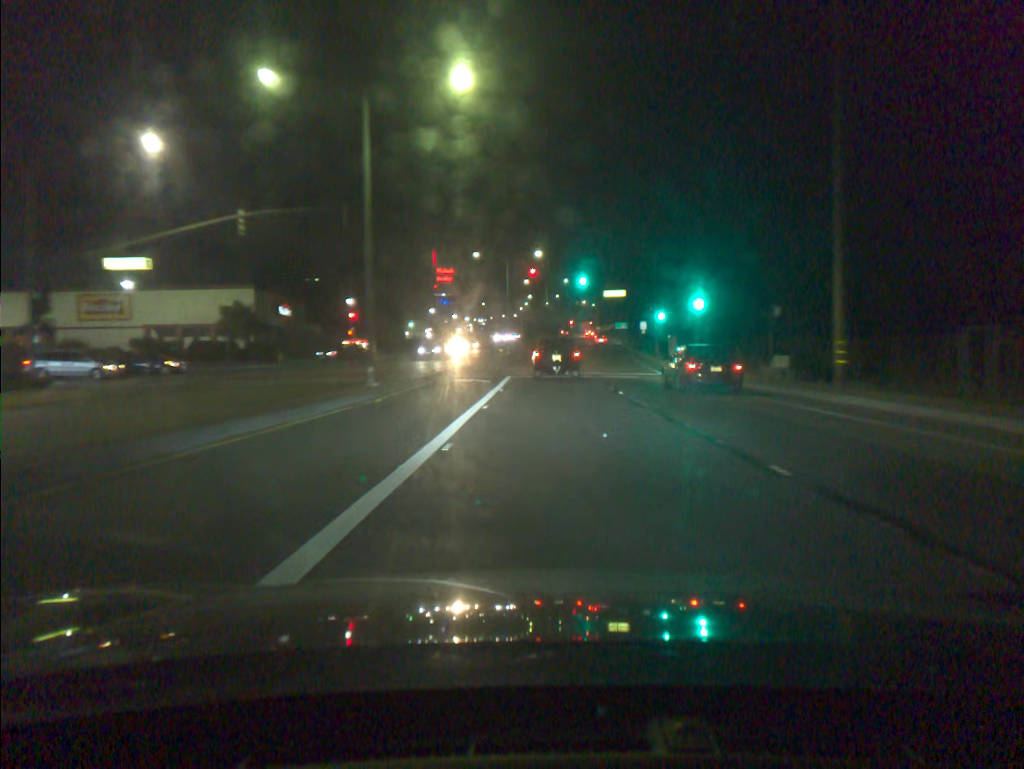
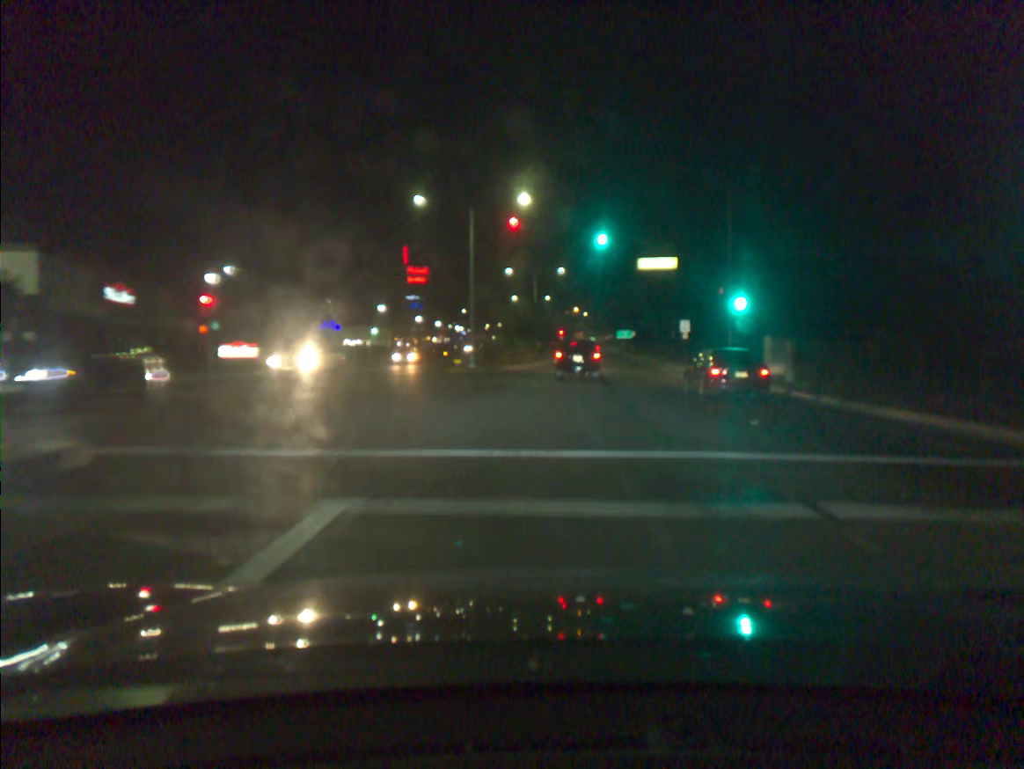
(+0.2, +29.6) m; +1°
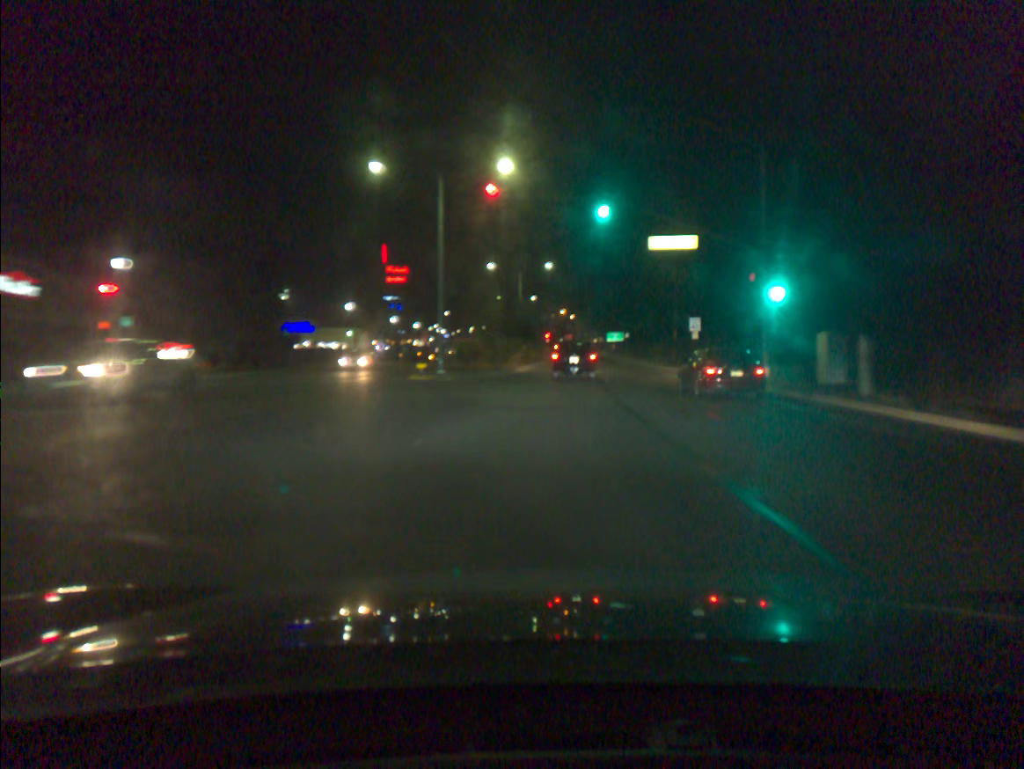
(+0.1, +8.0) m; +1°
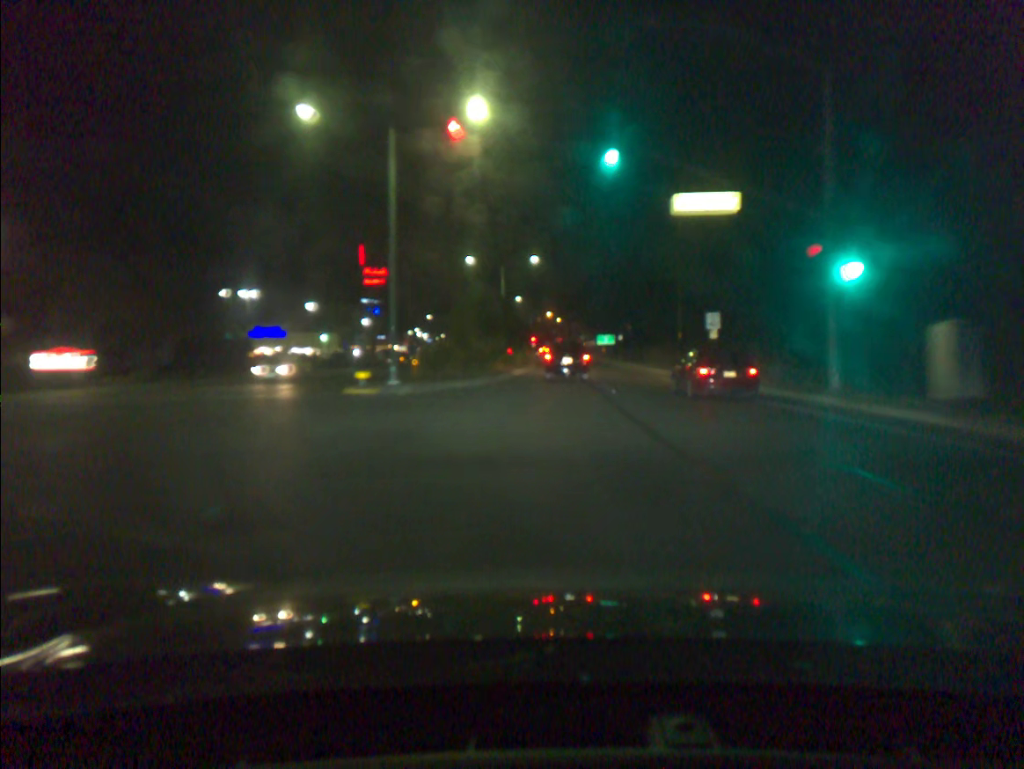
(+0.1, +8.5) m; +1°
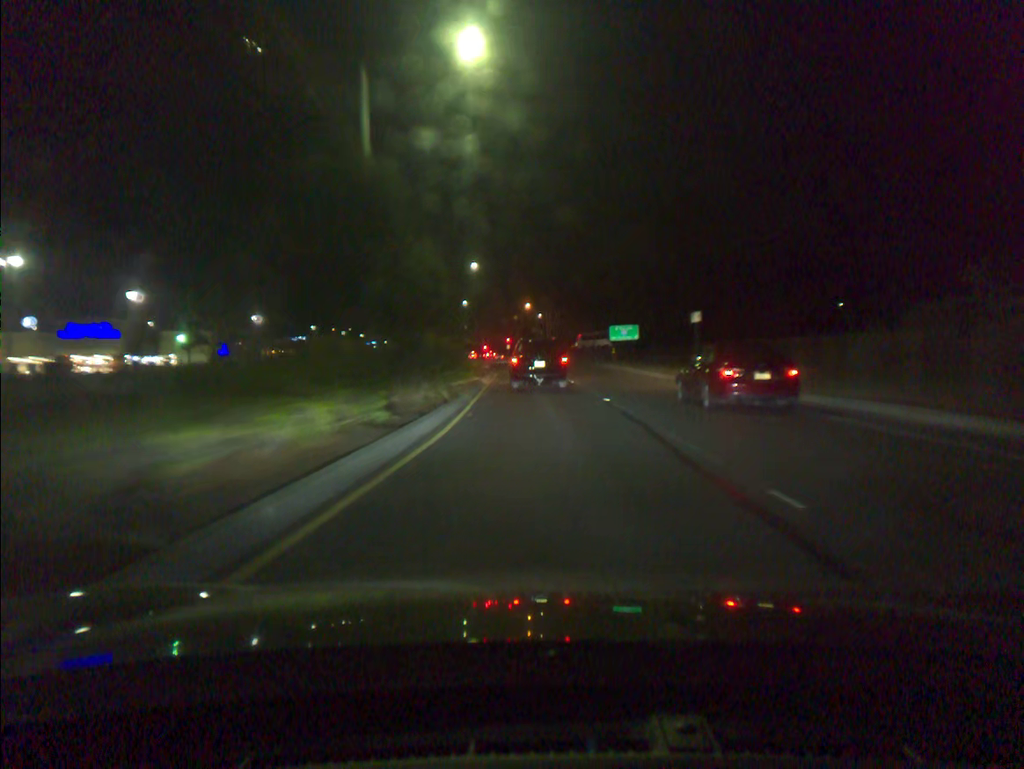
(+0.9, +48.6) m; +1°
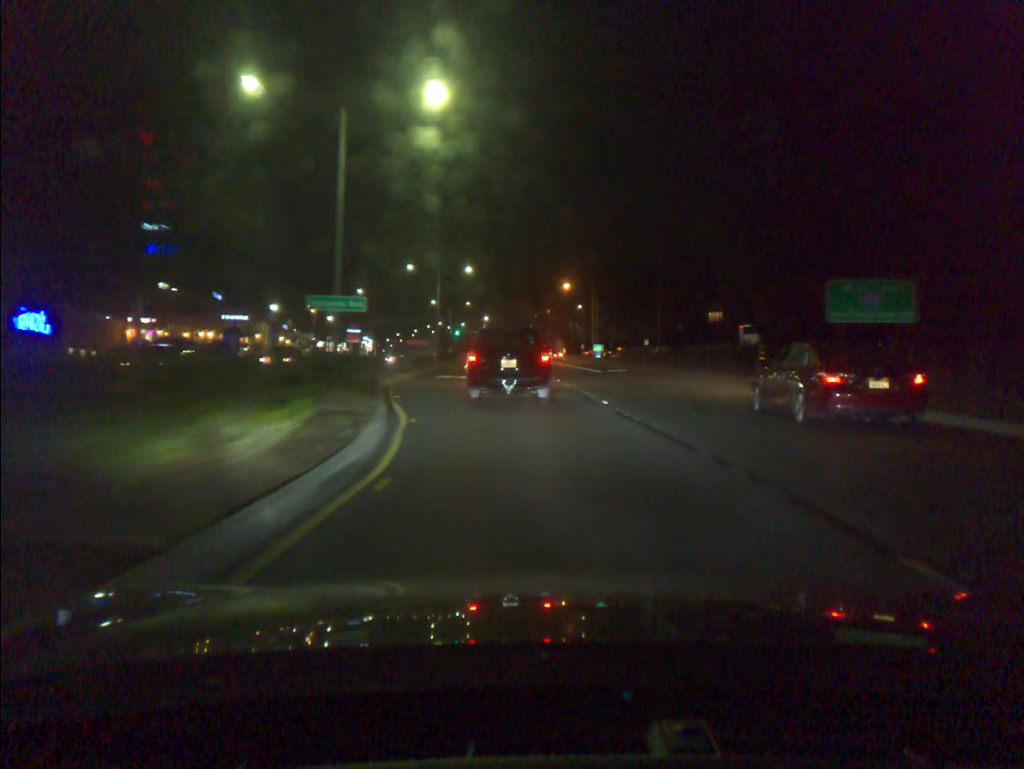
(-1.0, +45.9) m; -3°
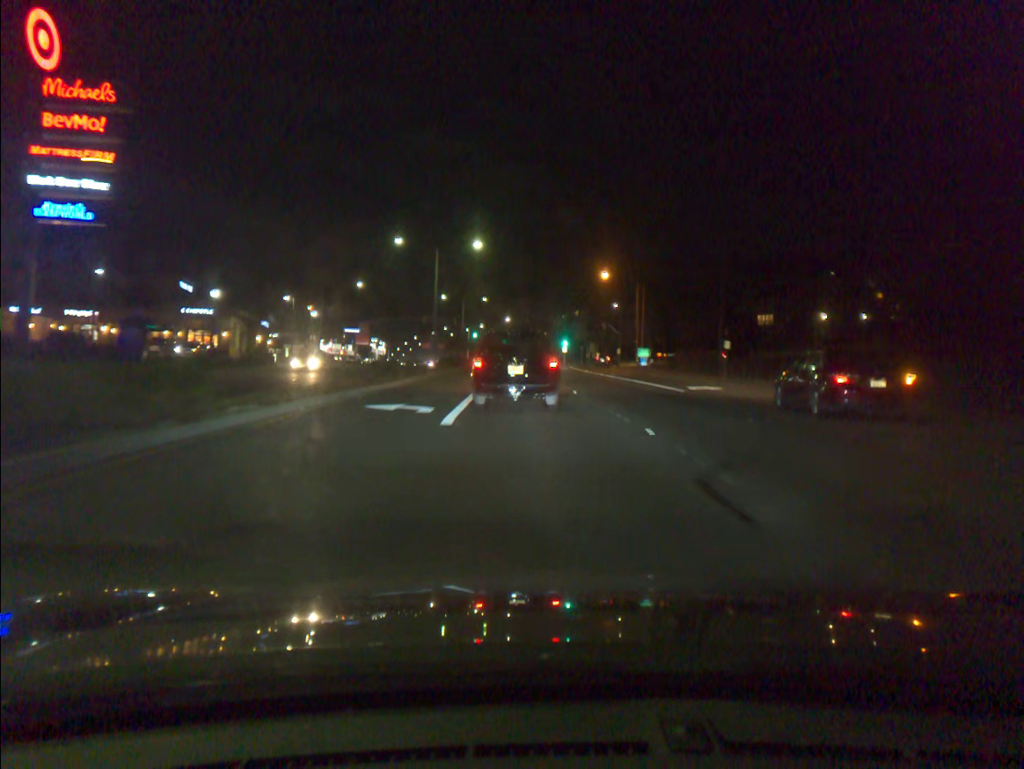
(-0.4, +20.7) m; -2°
